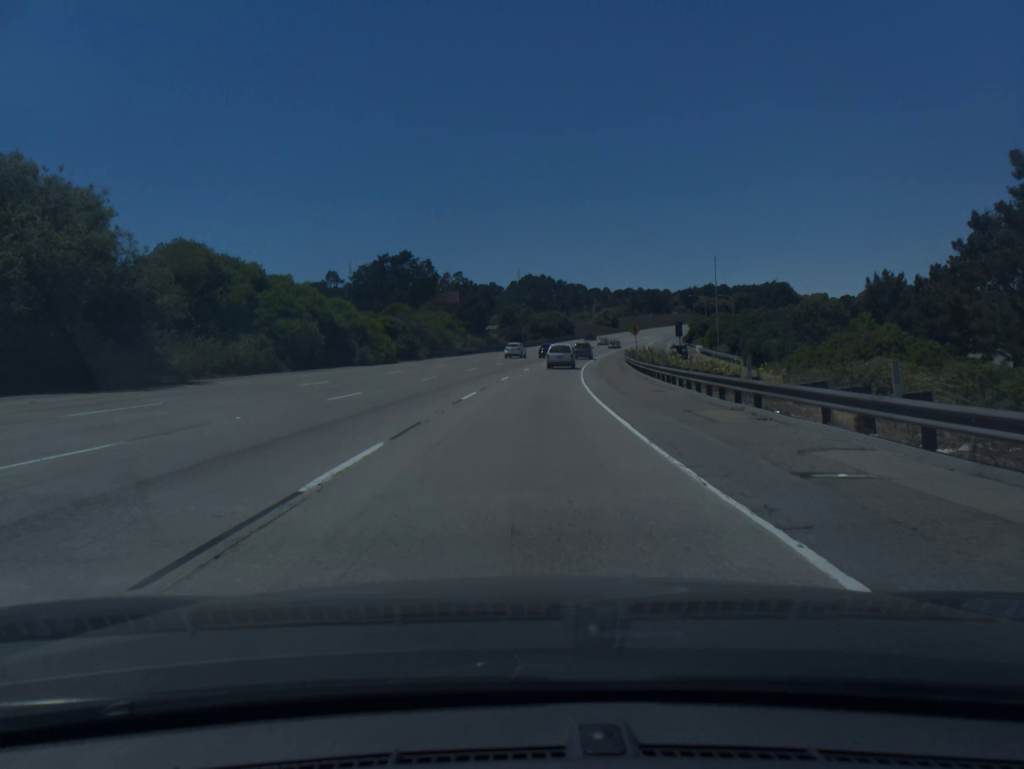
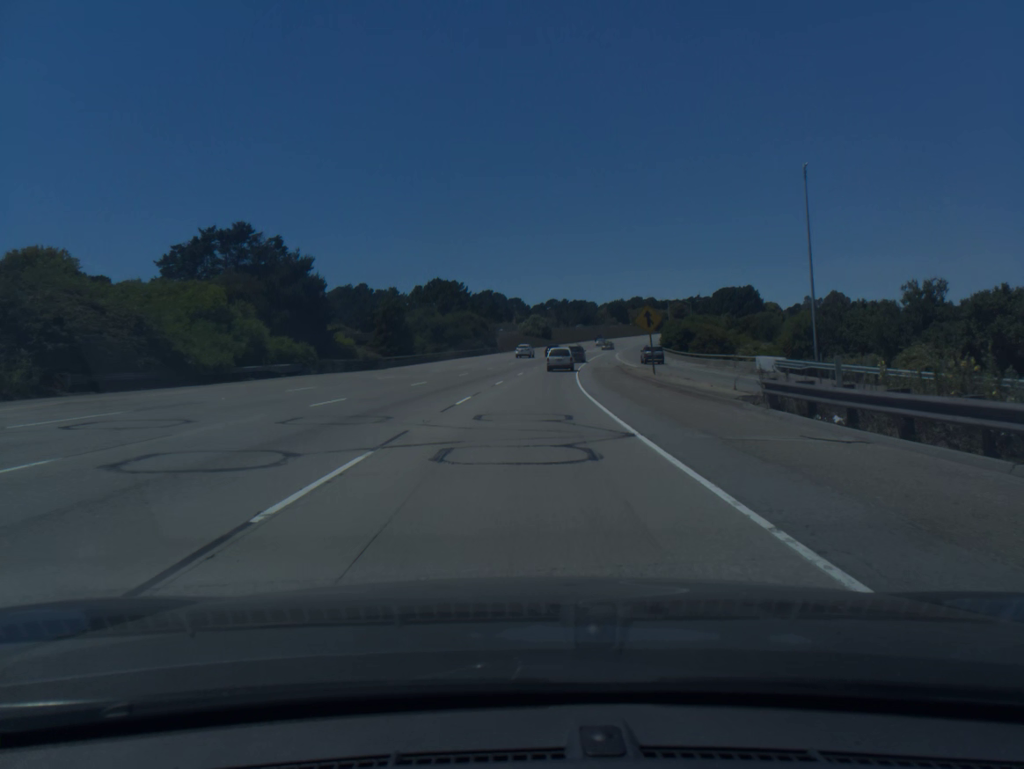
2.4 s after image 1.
(+3.0, +59.0) m; +6°
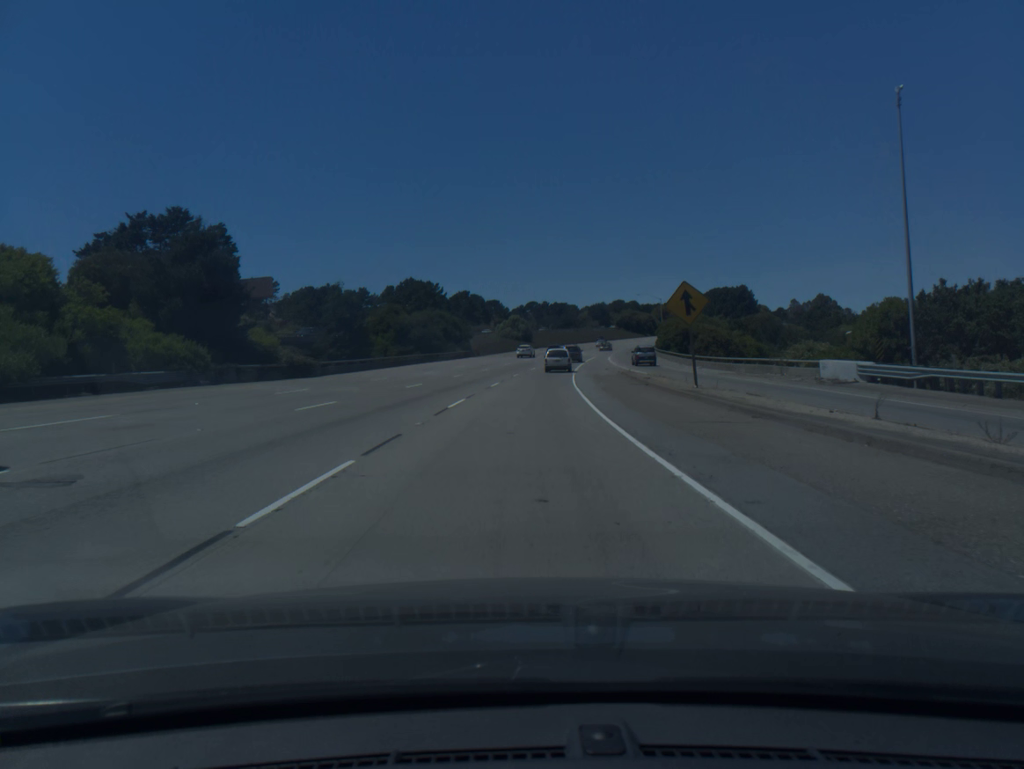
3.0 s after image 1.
(+0.2, +14.8) m; +2°
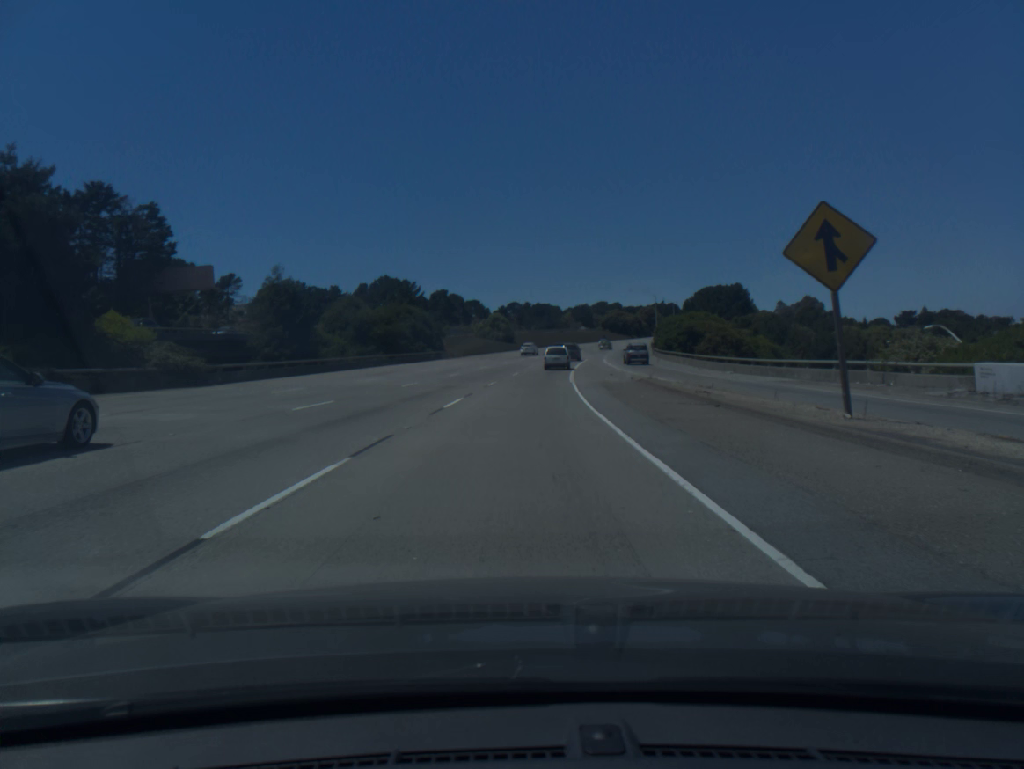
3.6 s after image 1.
(+0.2, +14.8) m; +1°
